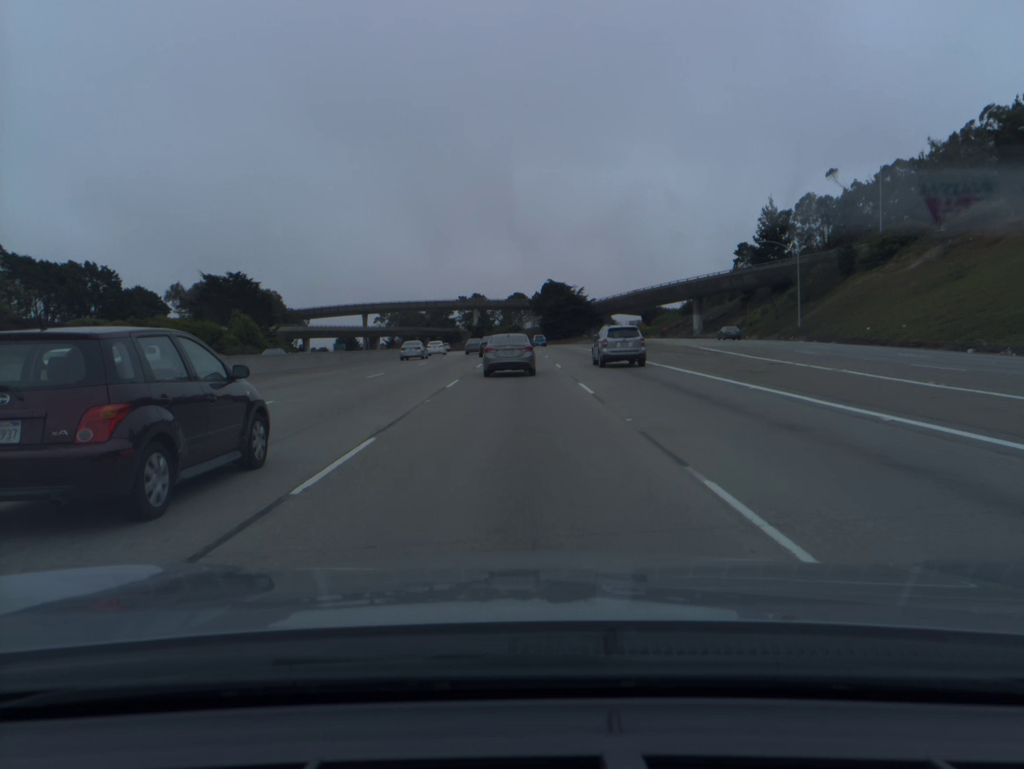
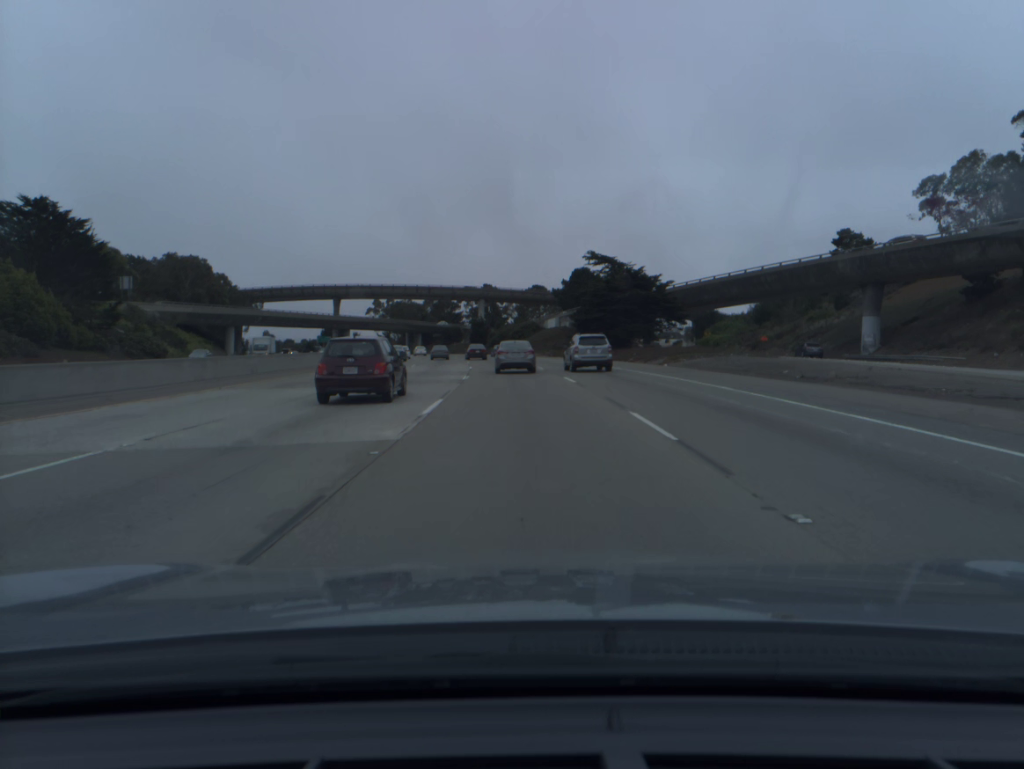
(-0.6, +65.9) m; -1°
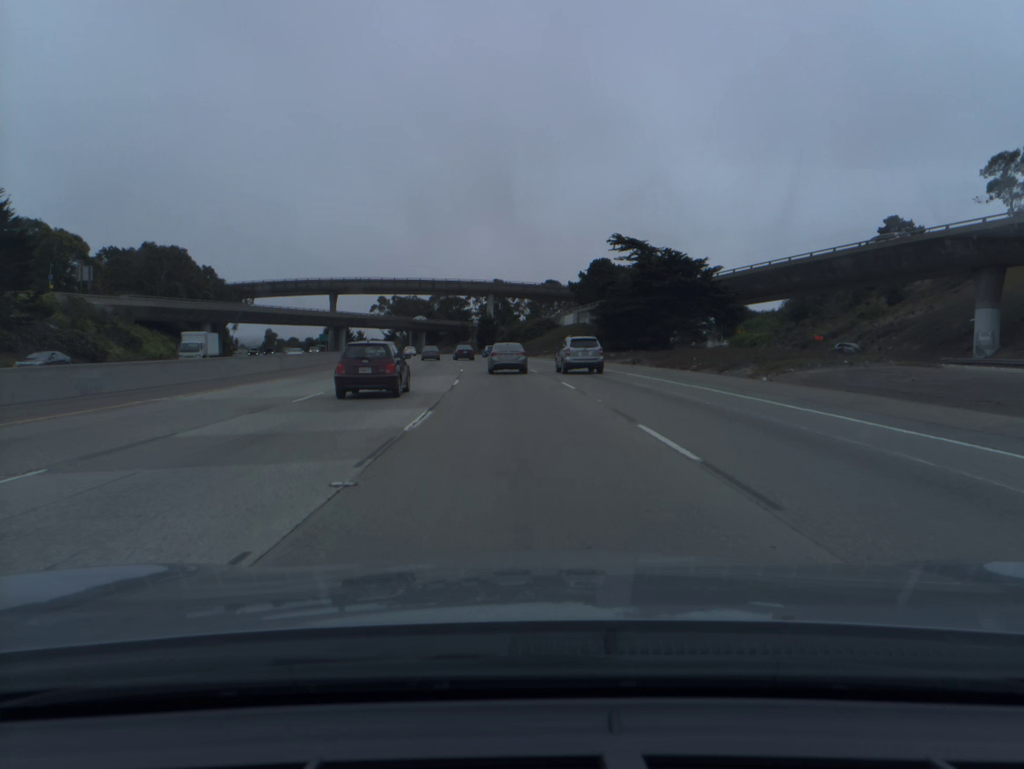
(-0.1, +16.4) m; -1°
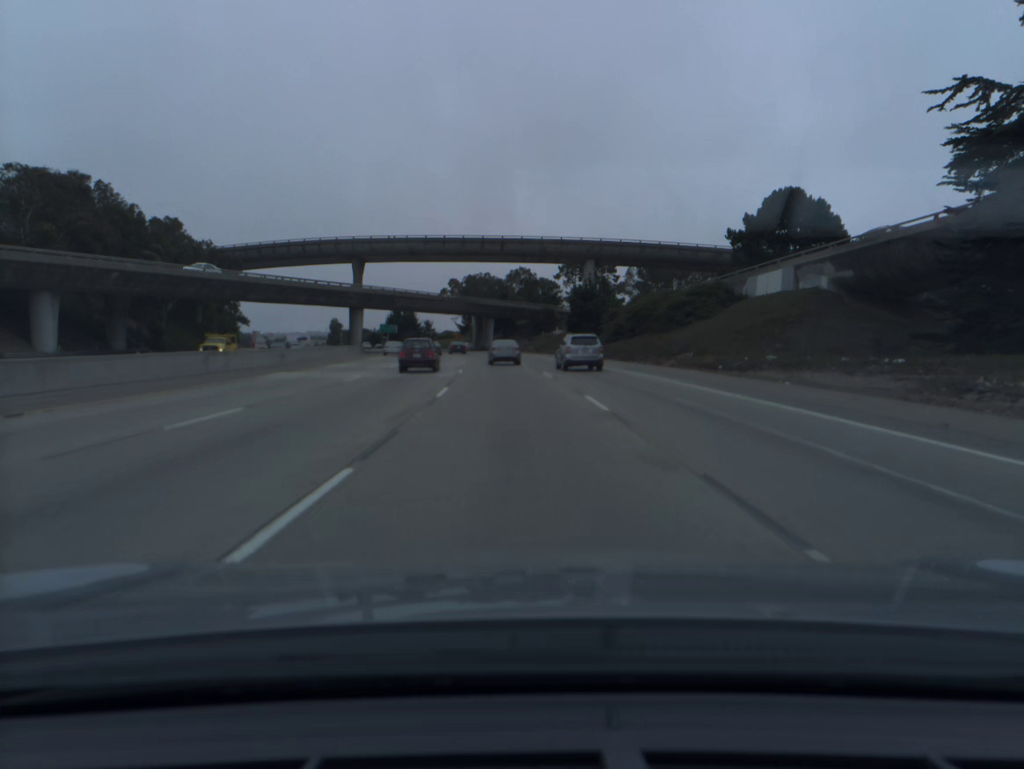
(-3.6, +66.4) m; -7°
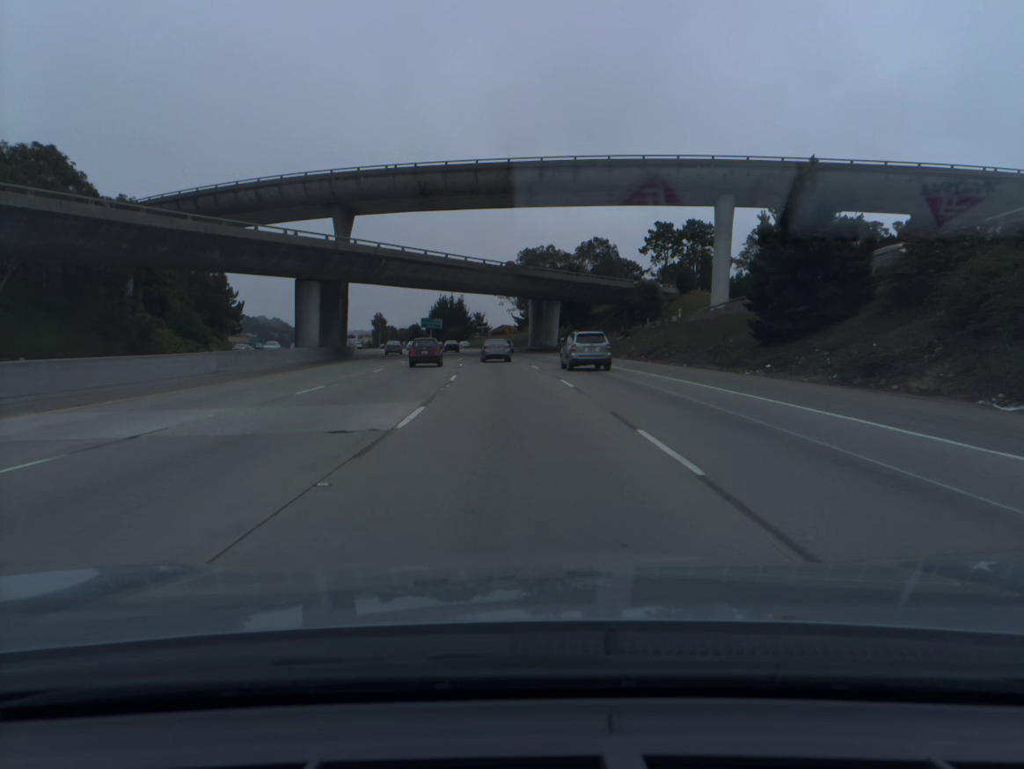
(-1.9, +50.9) m; -5°
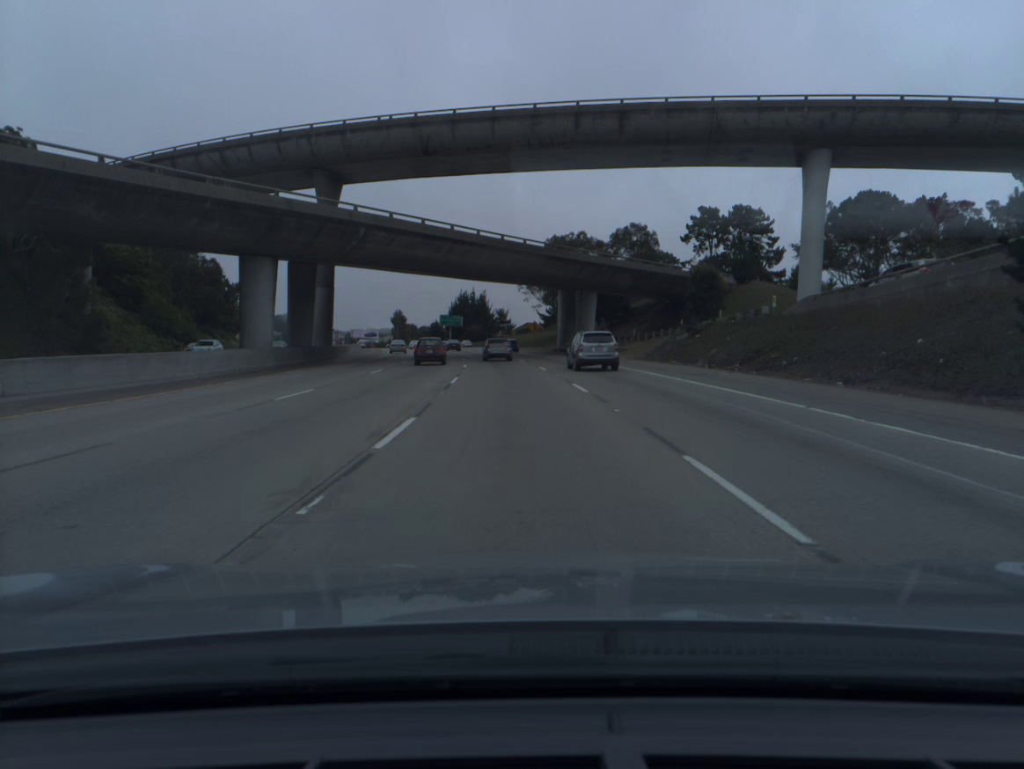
(-0.3, +17.0) m; -2°
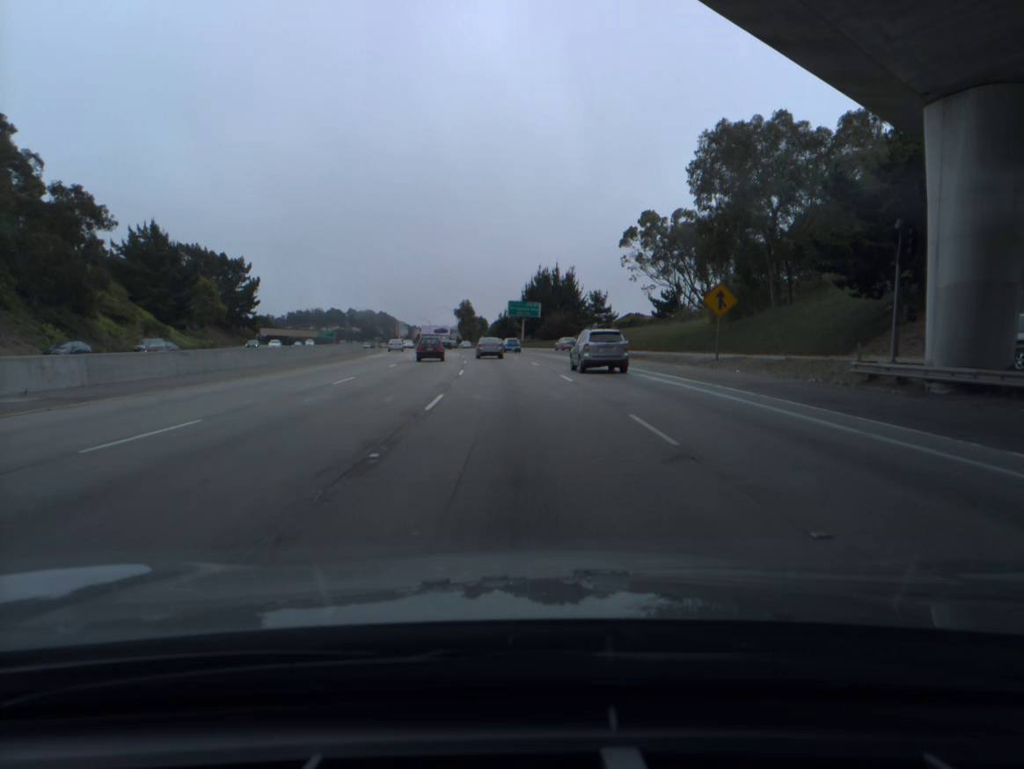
(-3.4, +67.7) m; -6°
